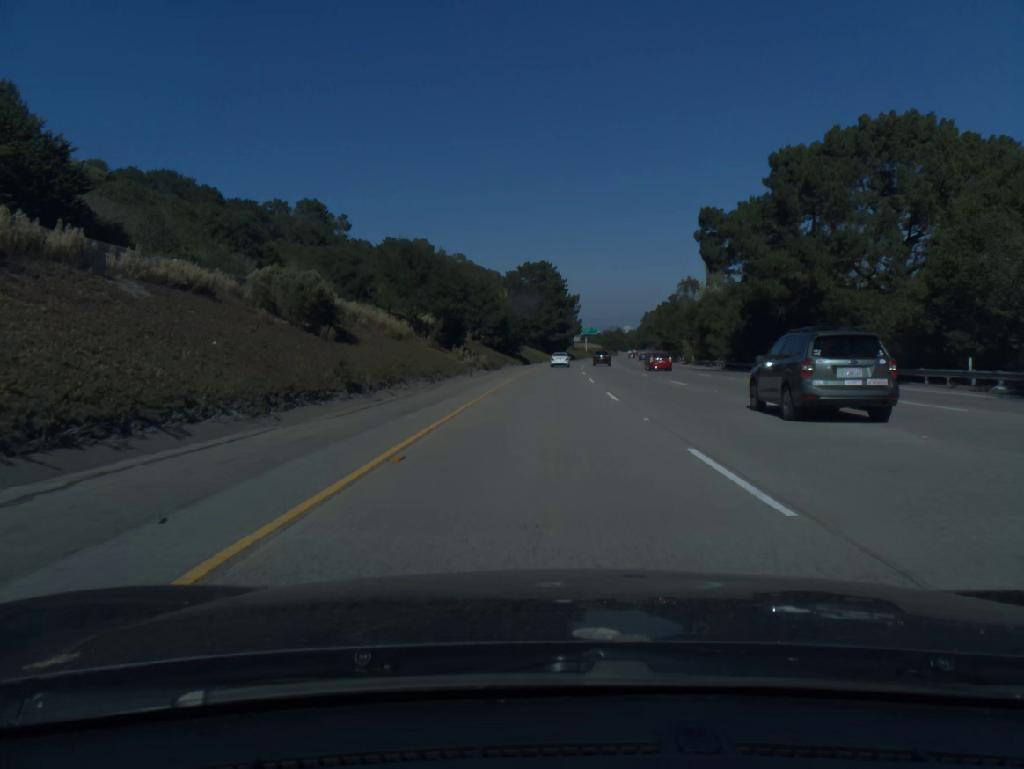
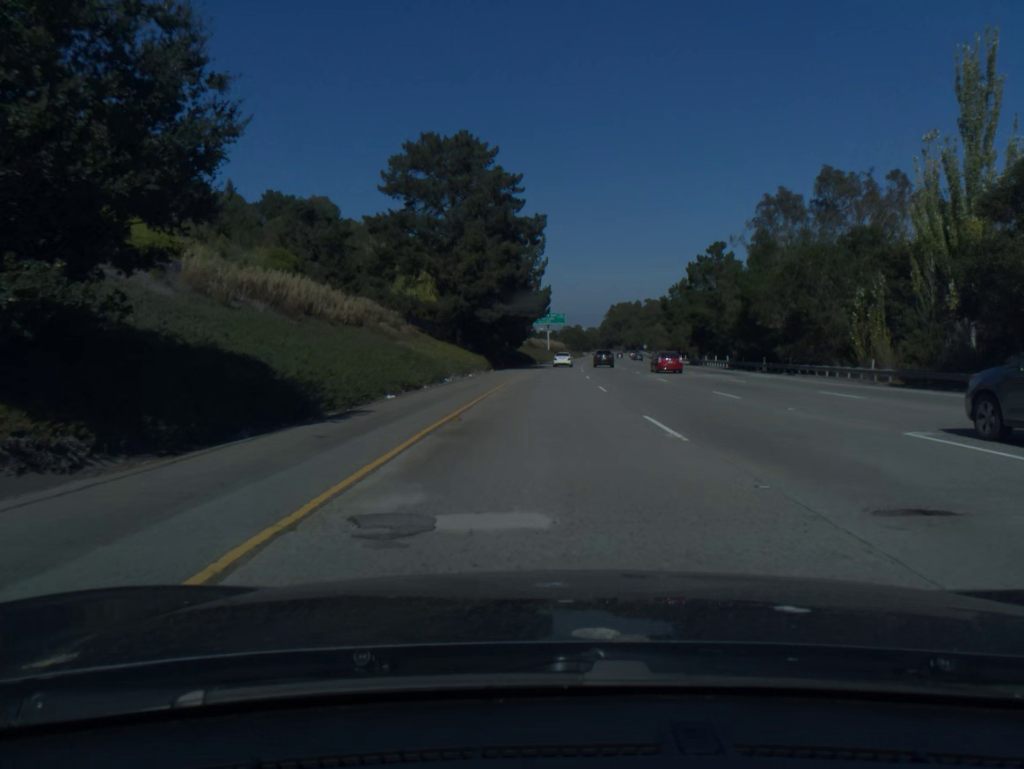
(+2.6, +82.4) m; +4°
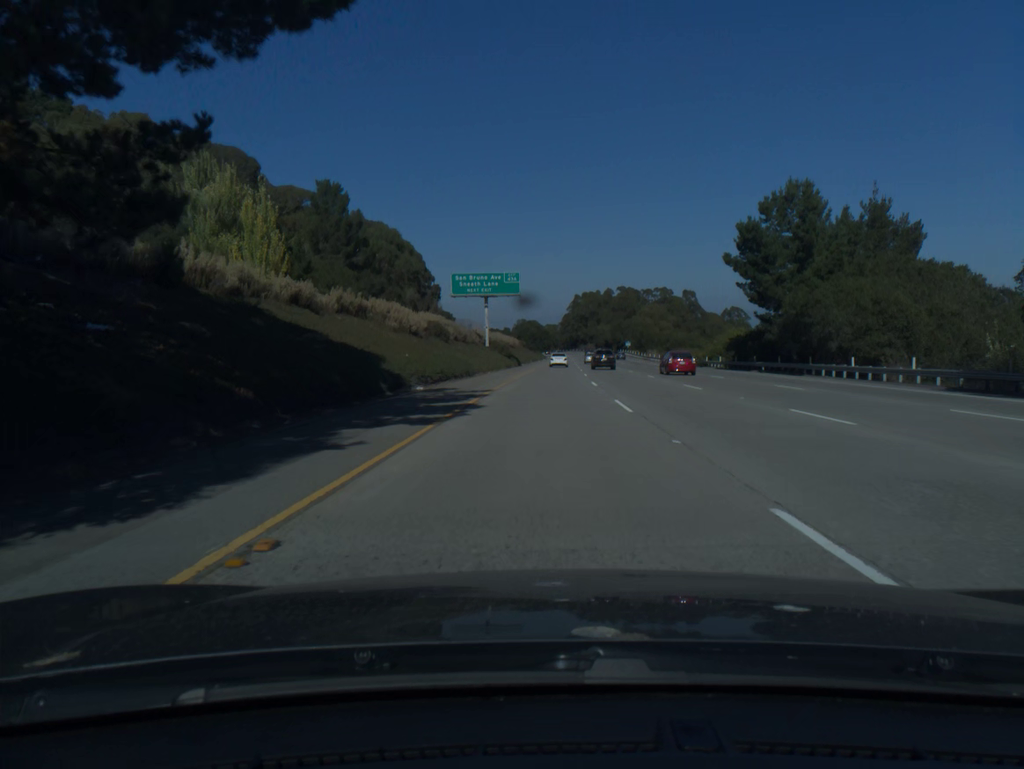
(+2.5, +82.3) m; +3°
